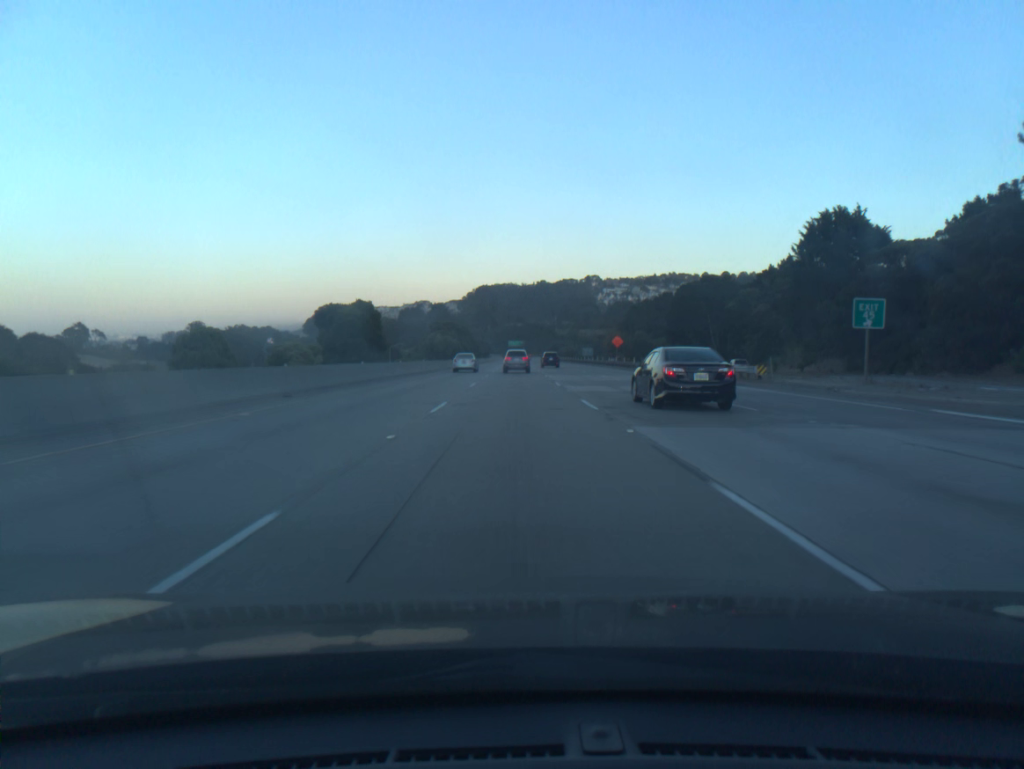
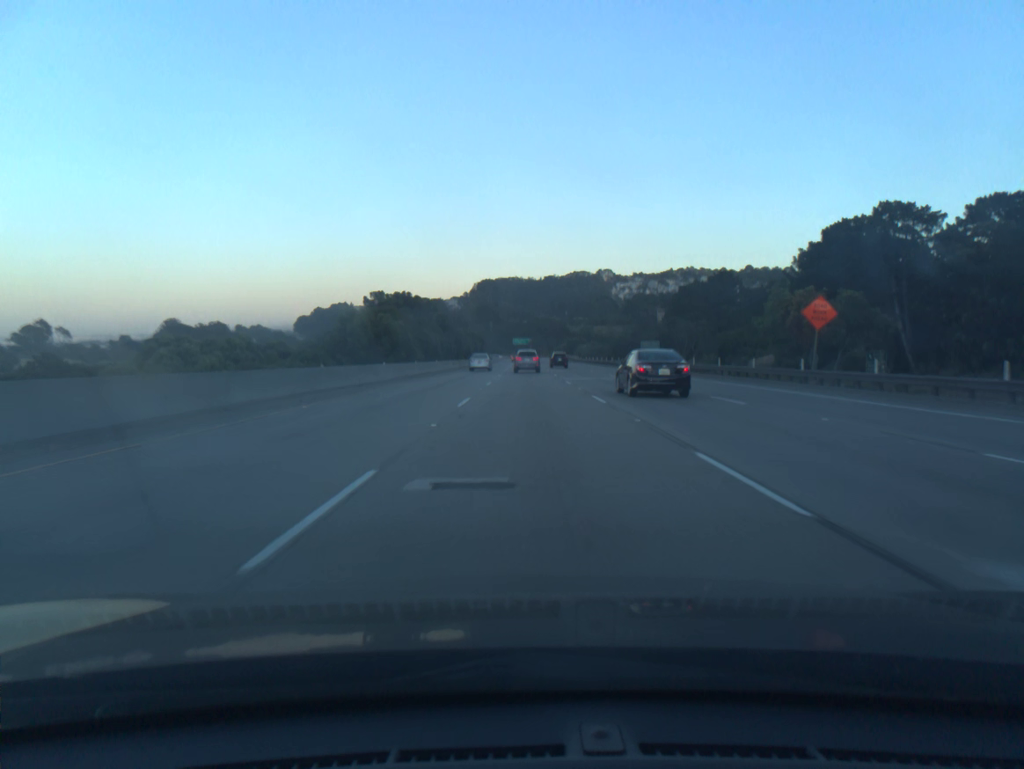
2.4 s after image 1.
(-0.5, +70.3) m; 0°
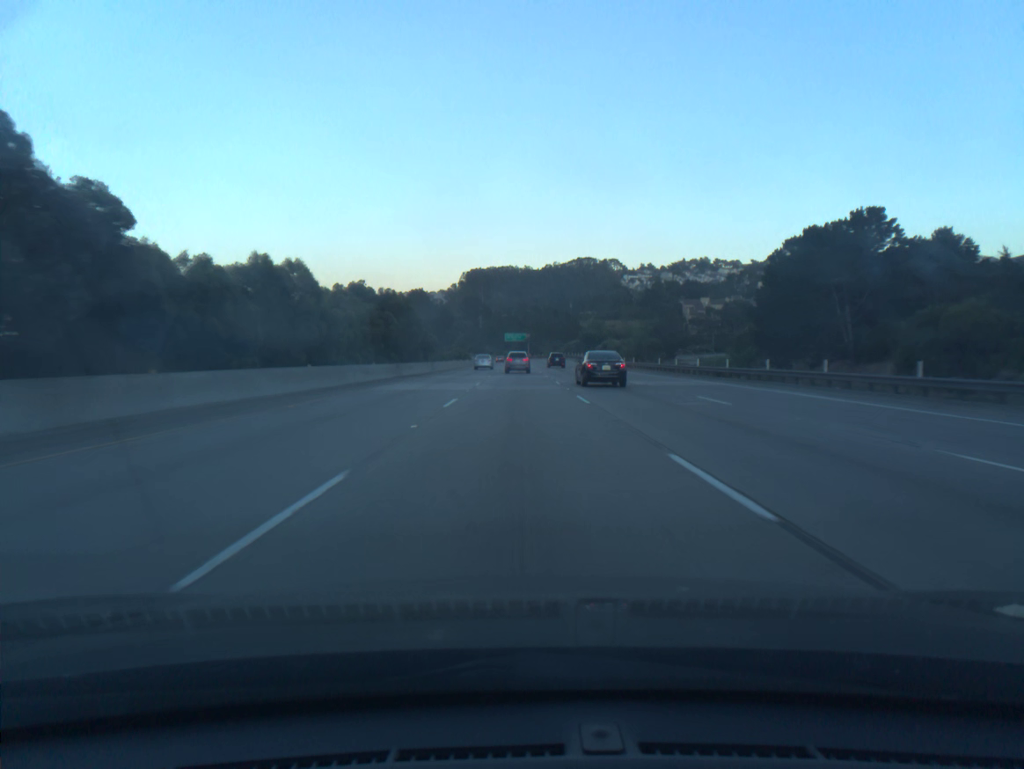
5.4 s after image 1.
(+0.8, +87.9) m; 0°
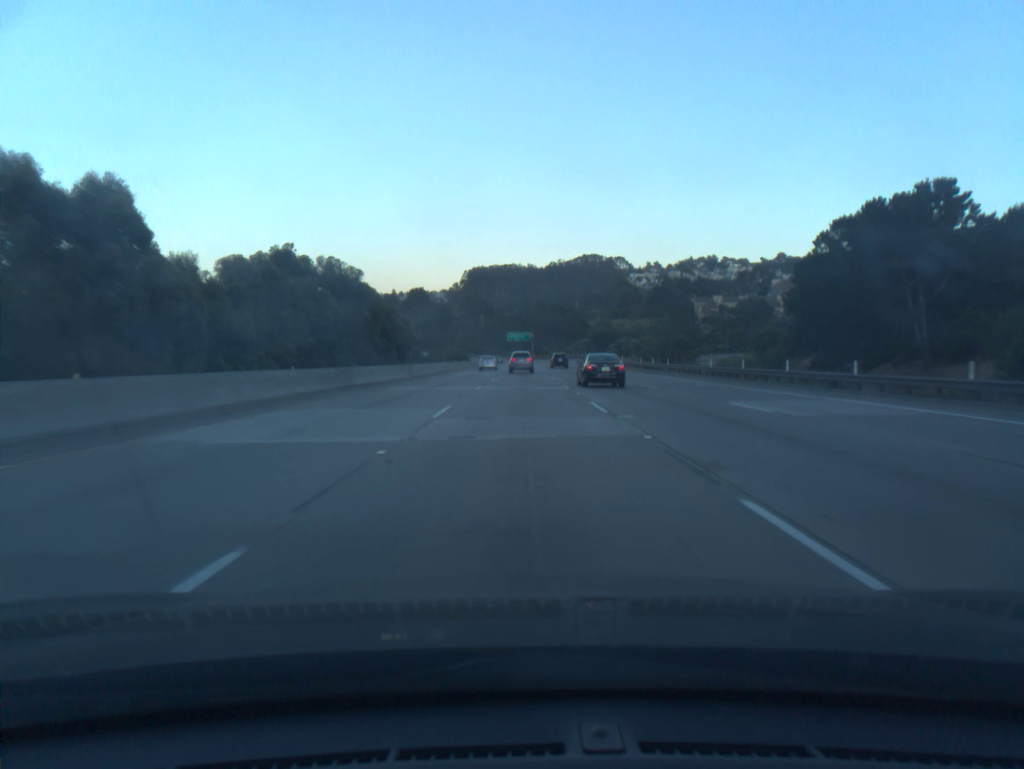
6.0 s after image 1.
(0.0, +17.7) m; 0°
